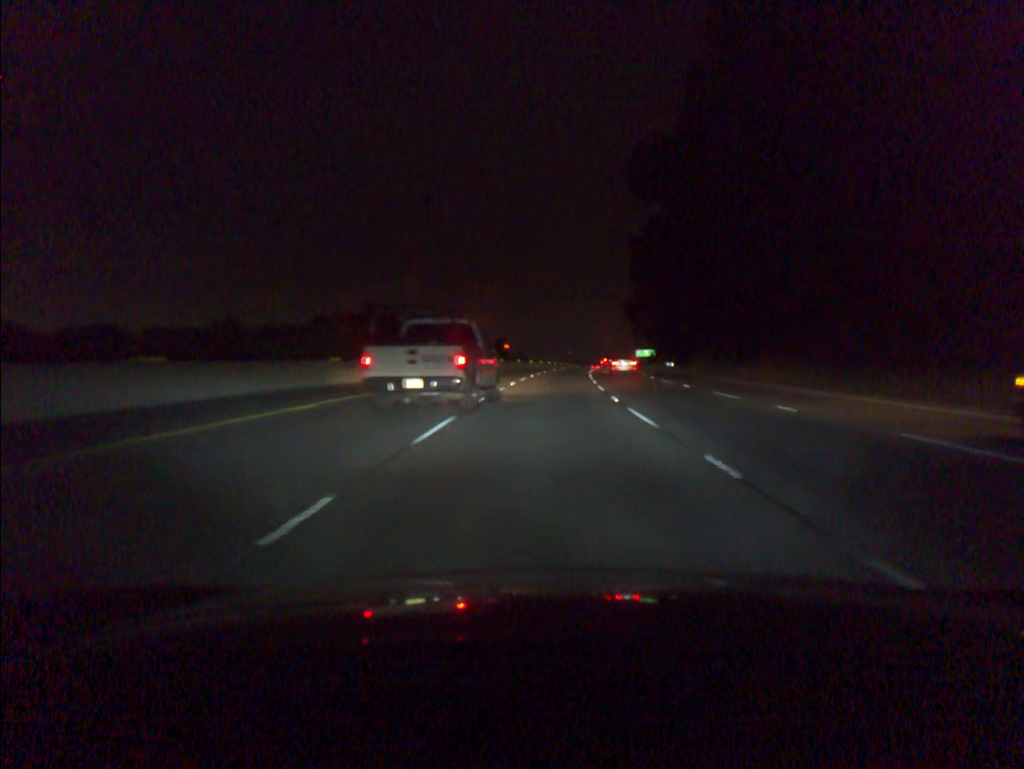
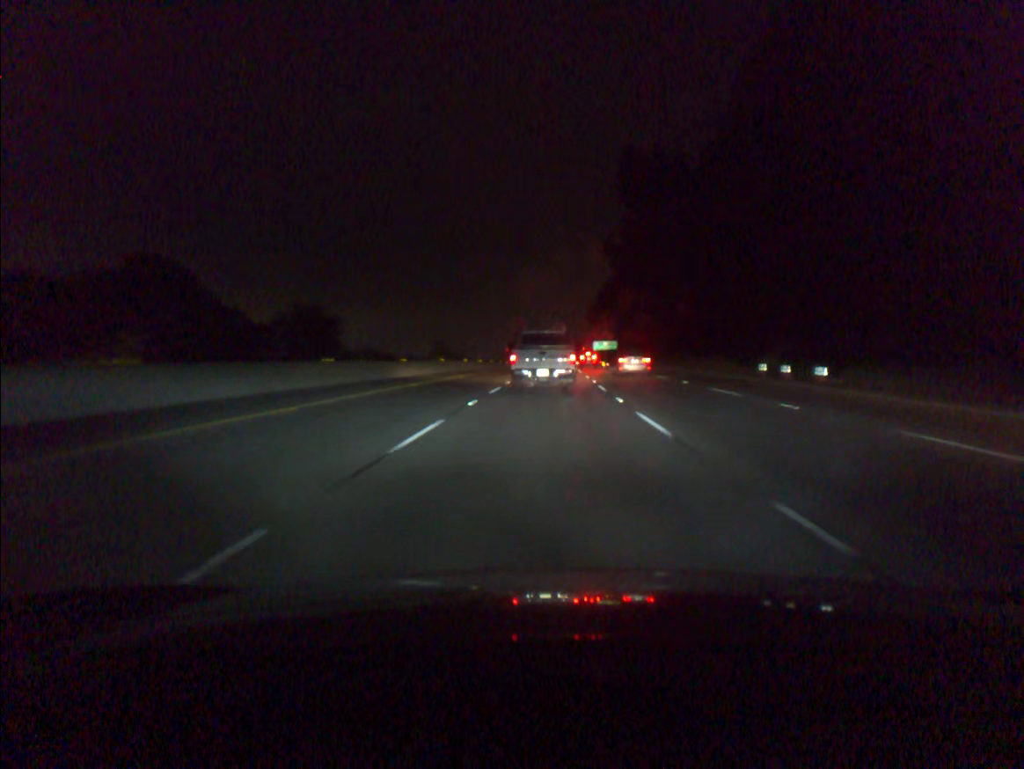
(+3.0, +73.8) m; +5°
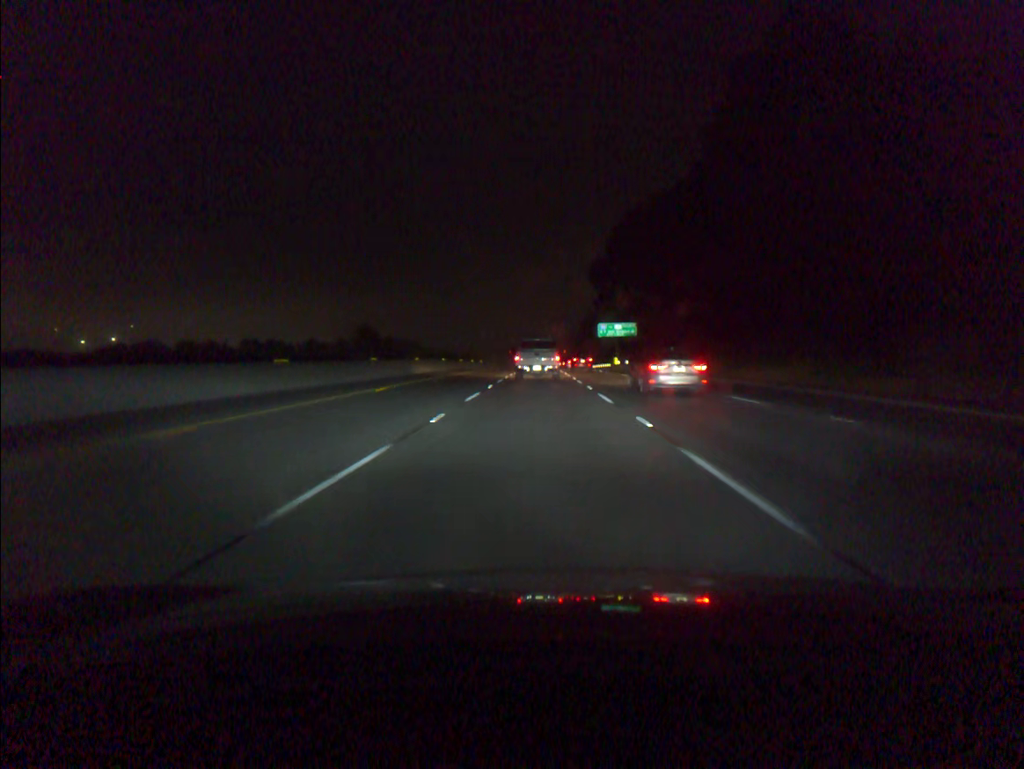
(+2.2, +91.7) m; +1°
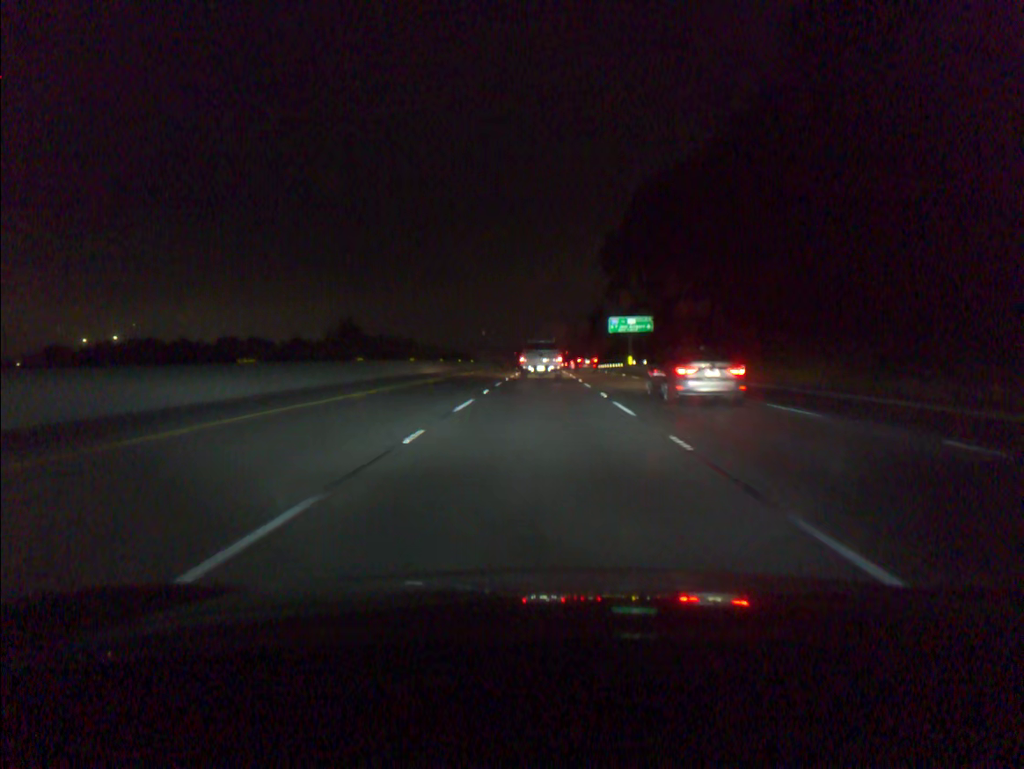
(0.0, +18.2) m; 0°
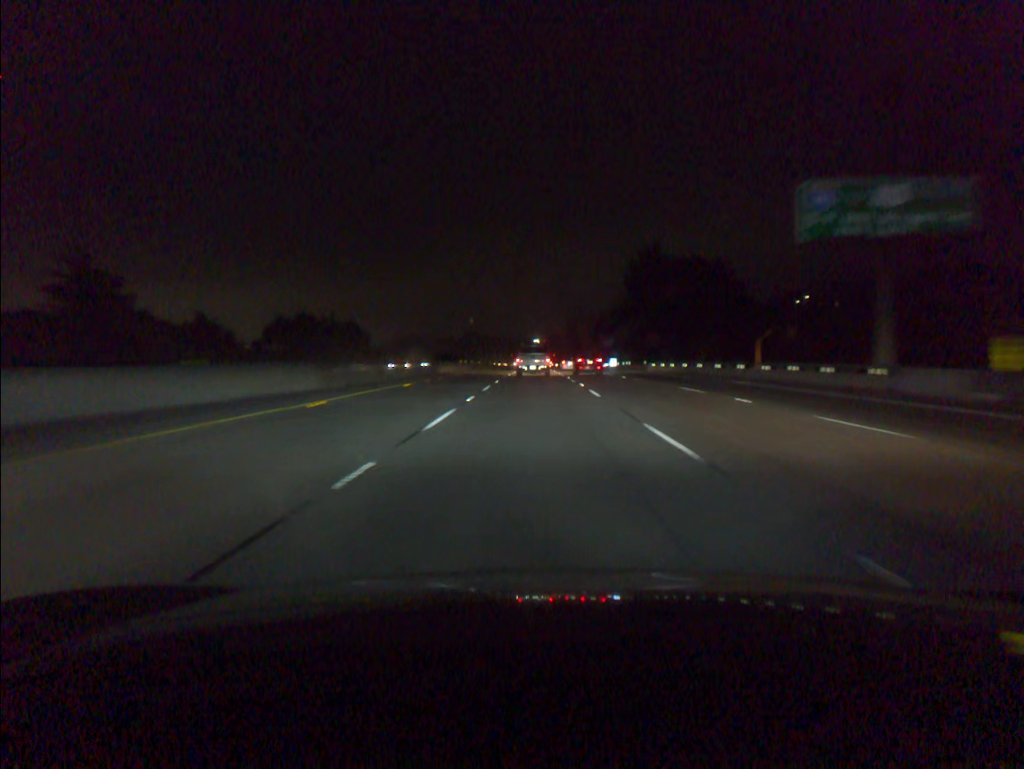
(+0.4, +91.6) m; +1°
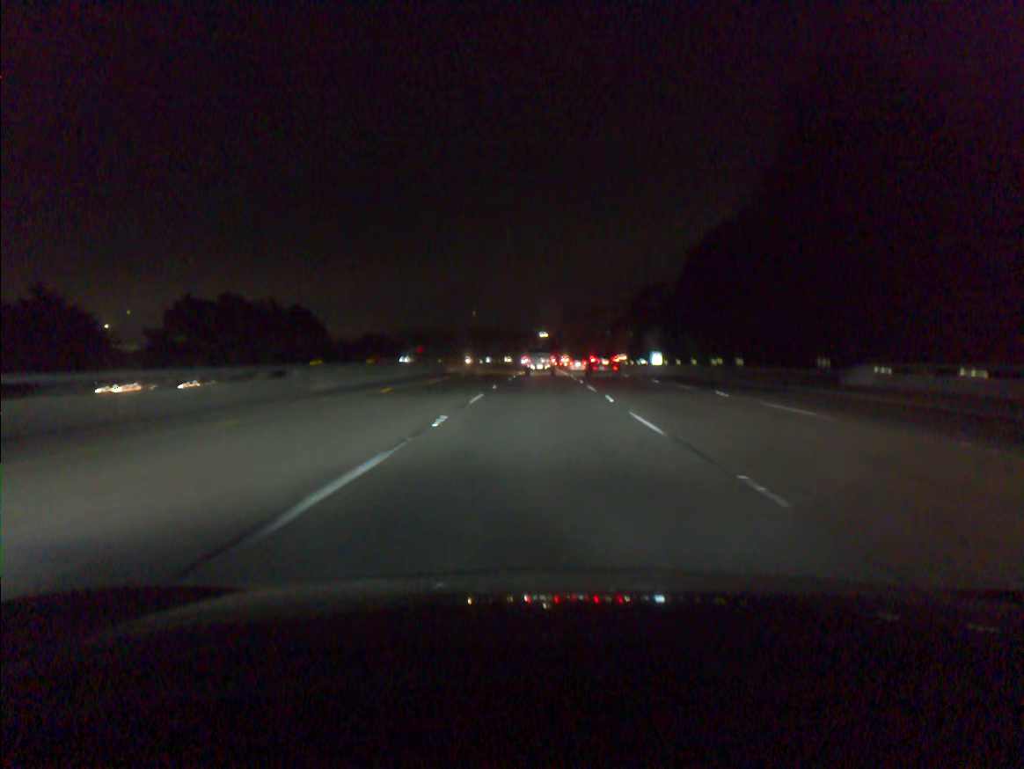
(-0.2, +55.1) m; 0°
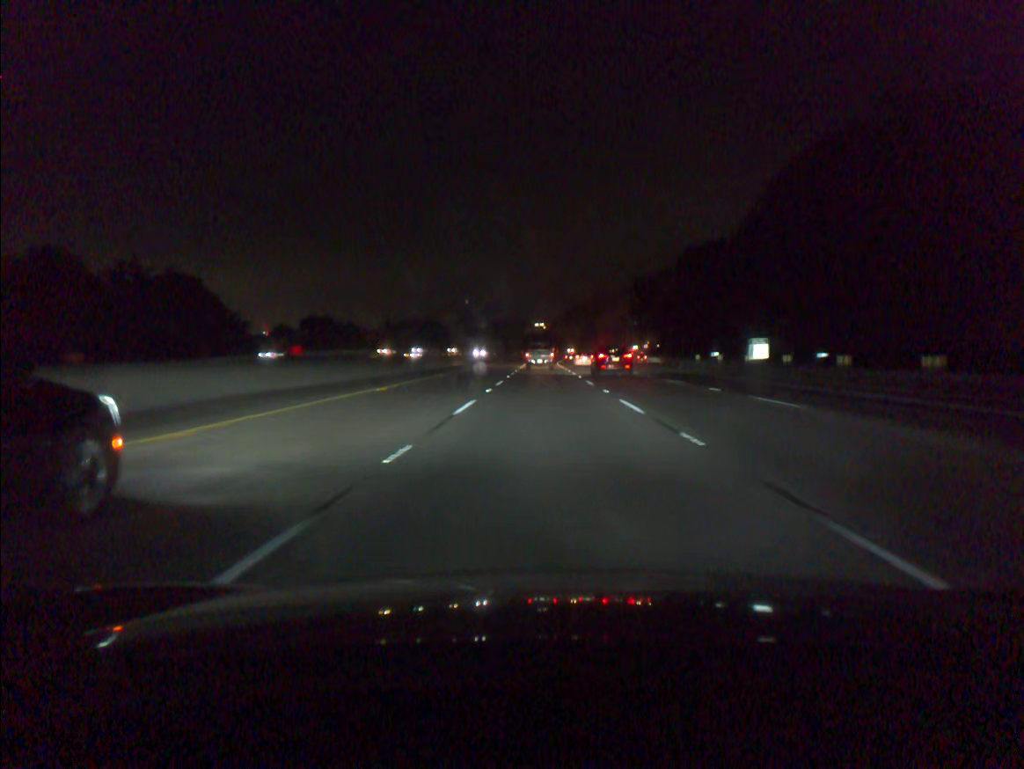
(0.0, +55.3) m; 0°
